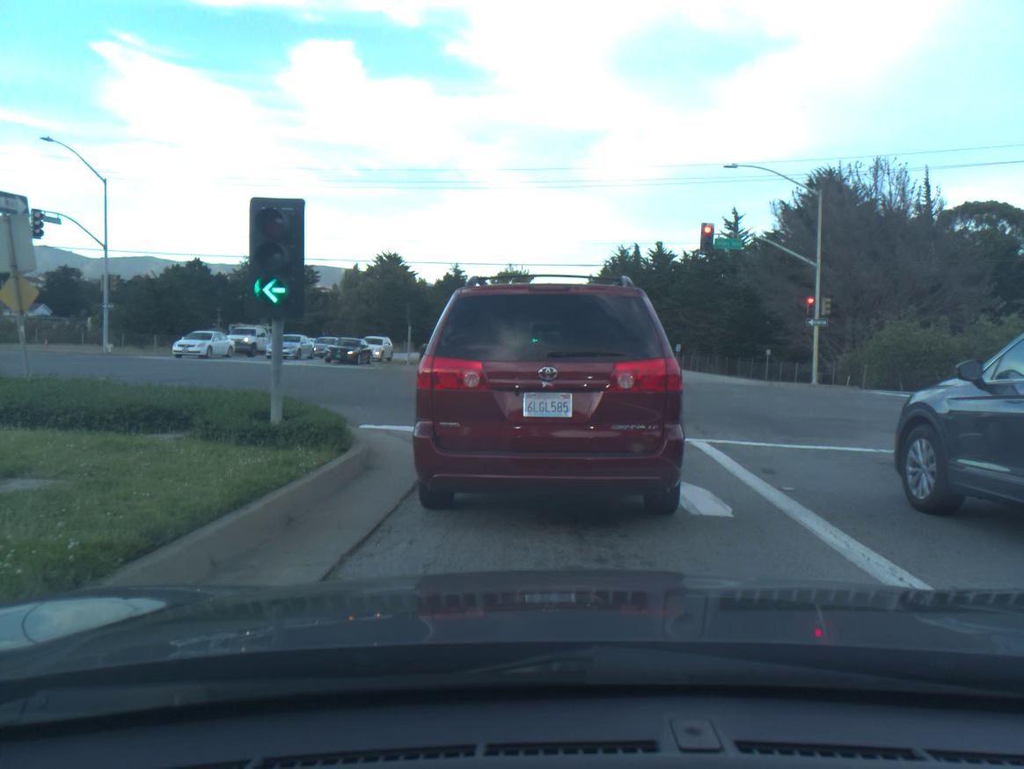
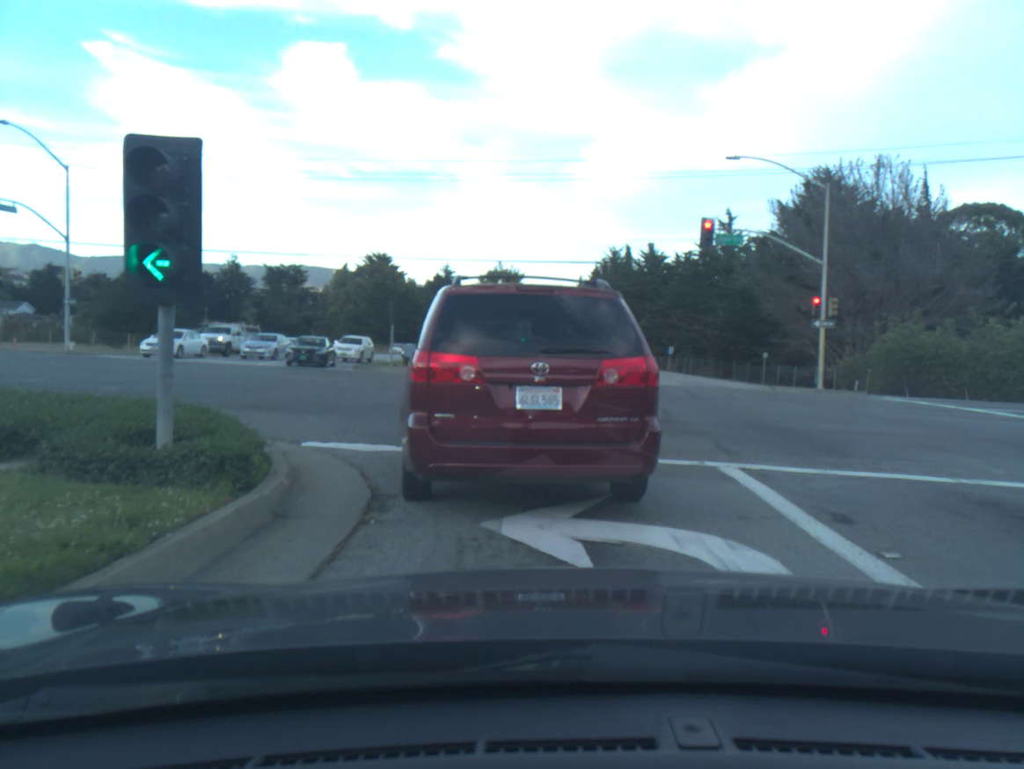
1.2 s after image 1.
(0.0, +2.3) m; -1°
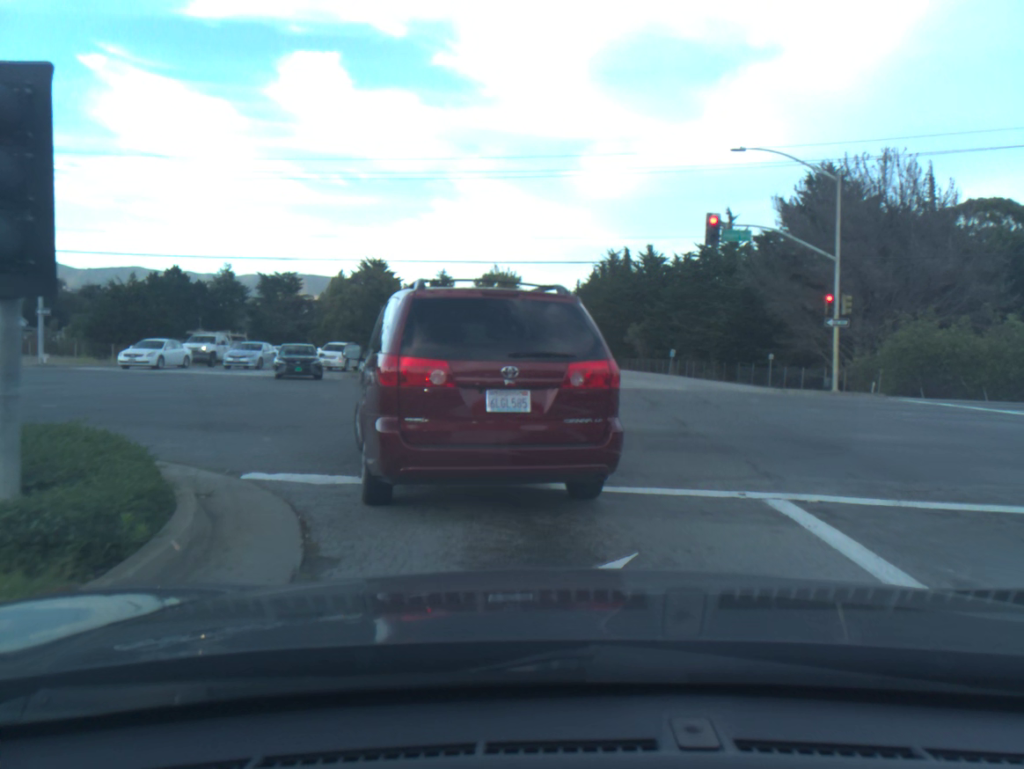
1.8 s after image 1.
(+0.1, +1.7) m; 0°
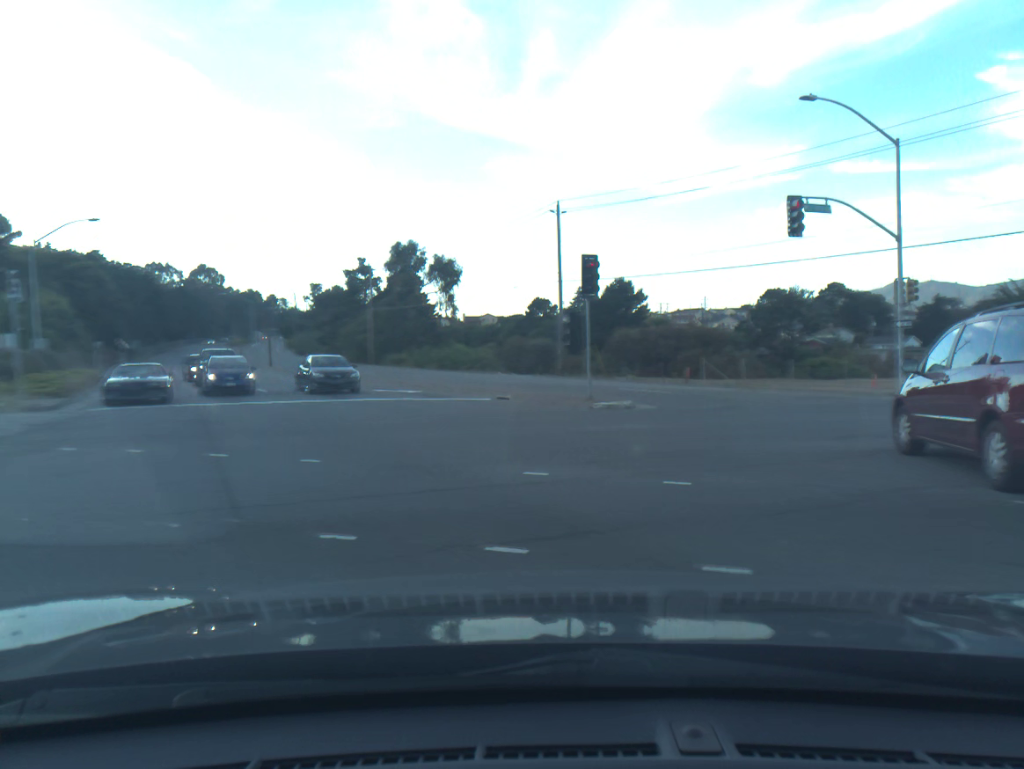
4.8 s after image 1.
(-4.8, +10.8) m; -70°
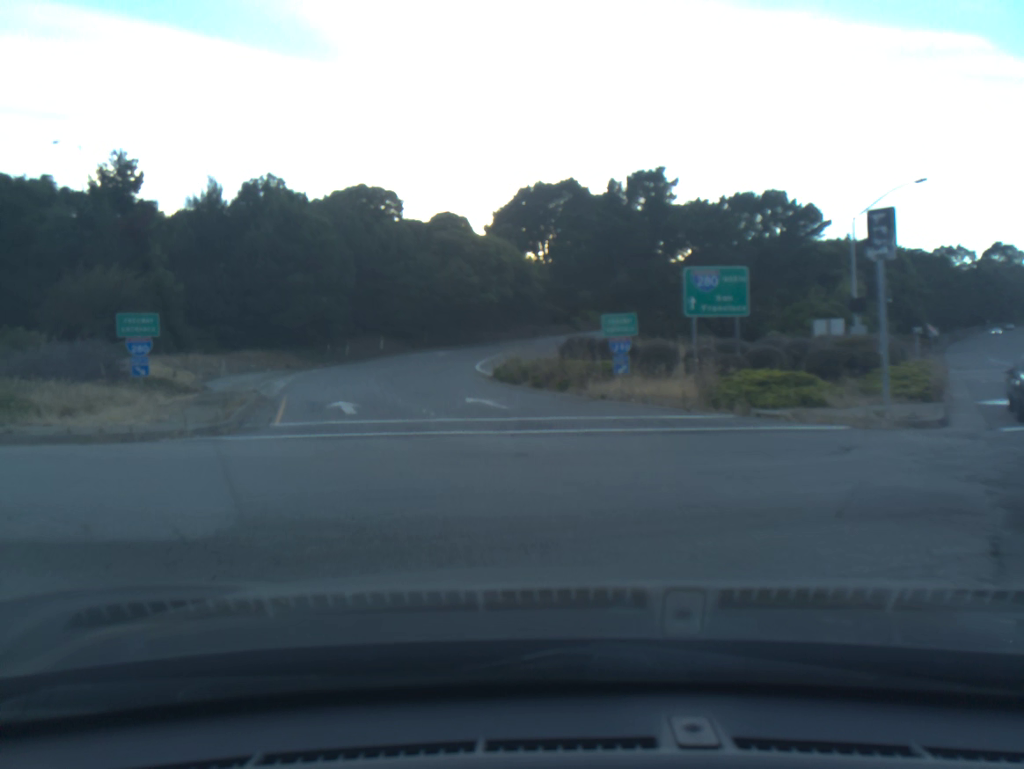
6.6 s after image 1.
(-4.8, +9.6) m; -42°
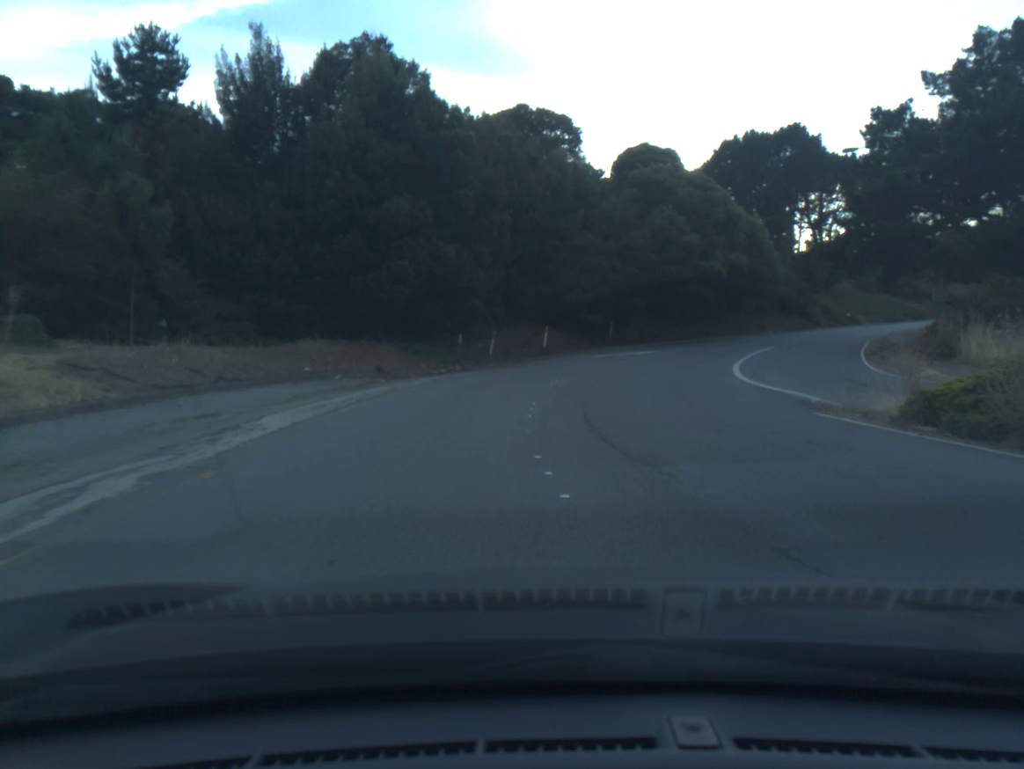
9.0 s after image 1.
(-4.5, +24.8) m; -9°
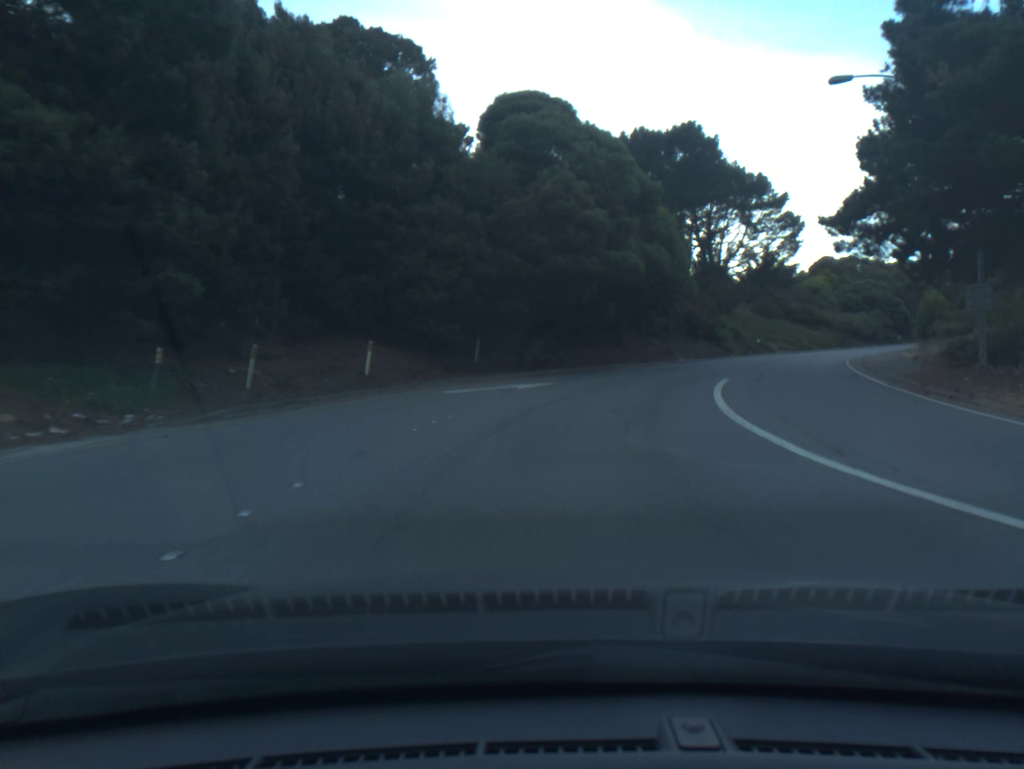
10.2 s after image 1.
(+1.3, +16.6) m; +9°
